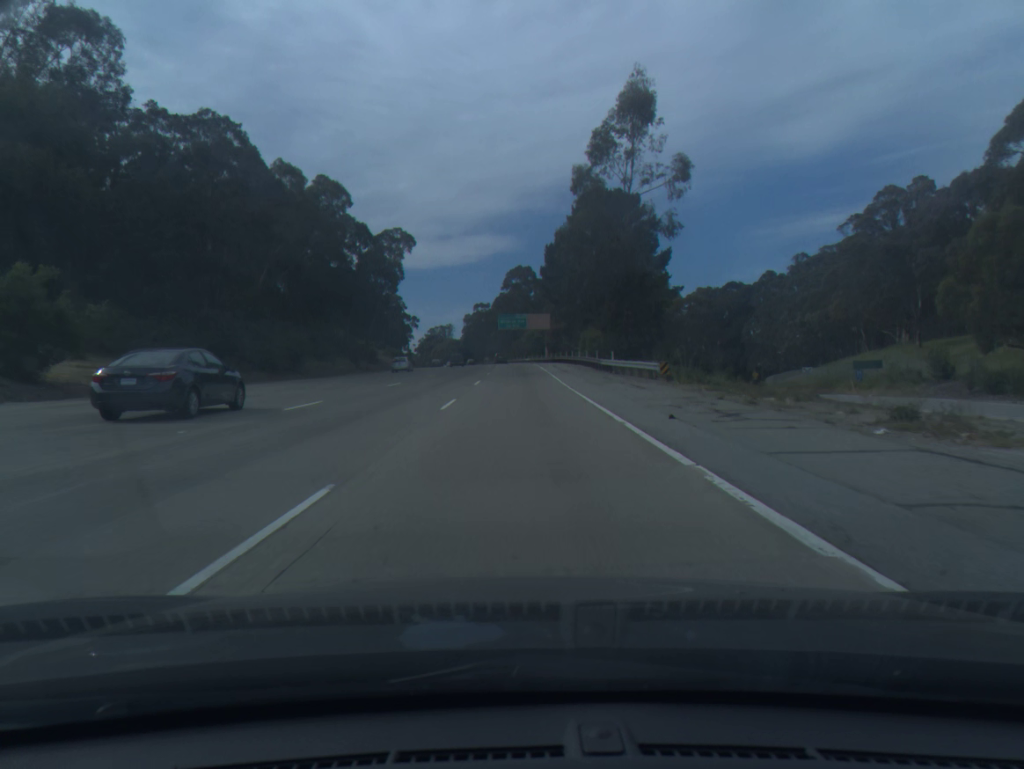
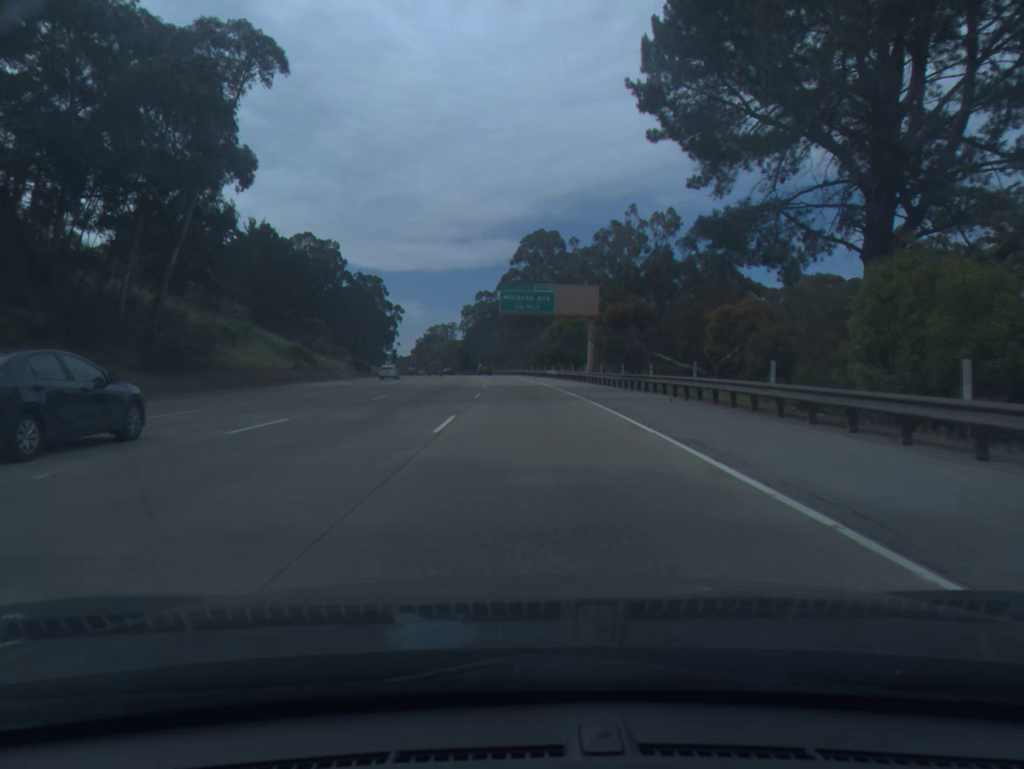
(-0.5, +63.1) m; -1°
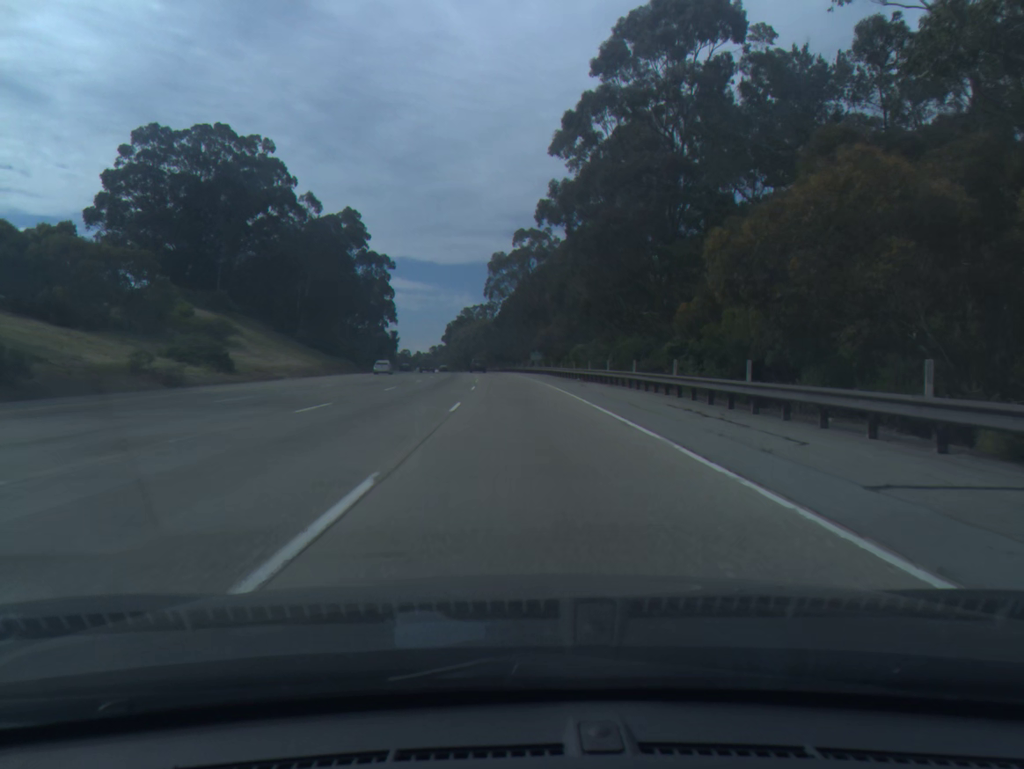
(-2.2, +83.0) m; -4°
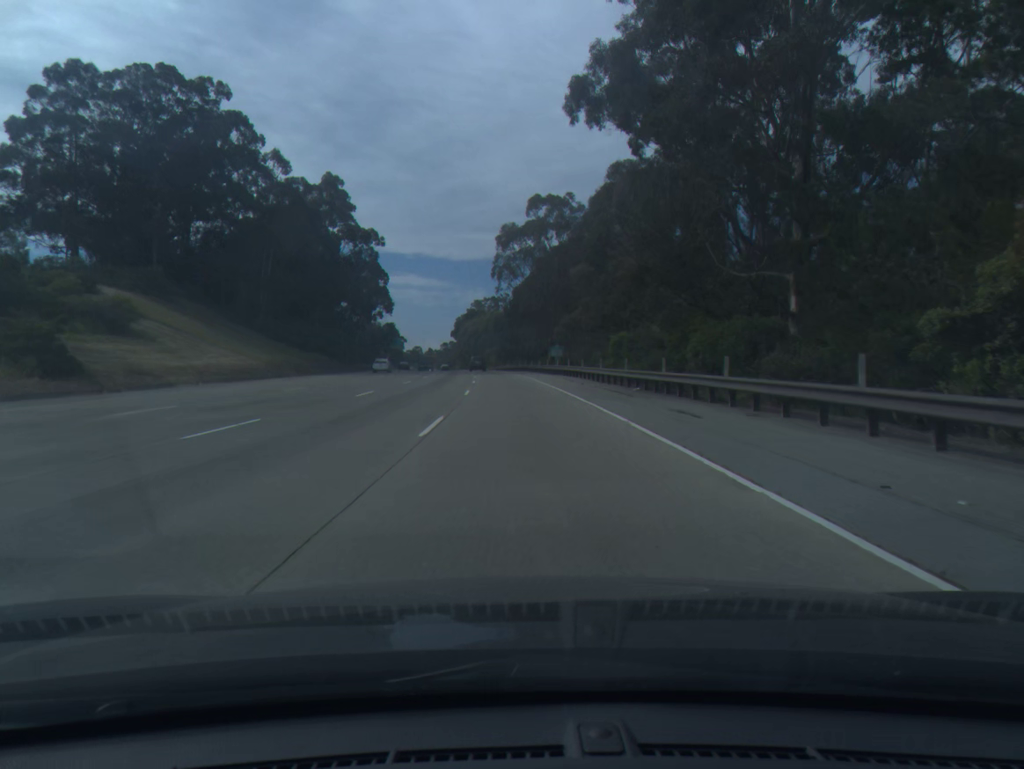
(-0.2, +20.9) m; -1°
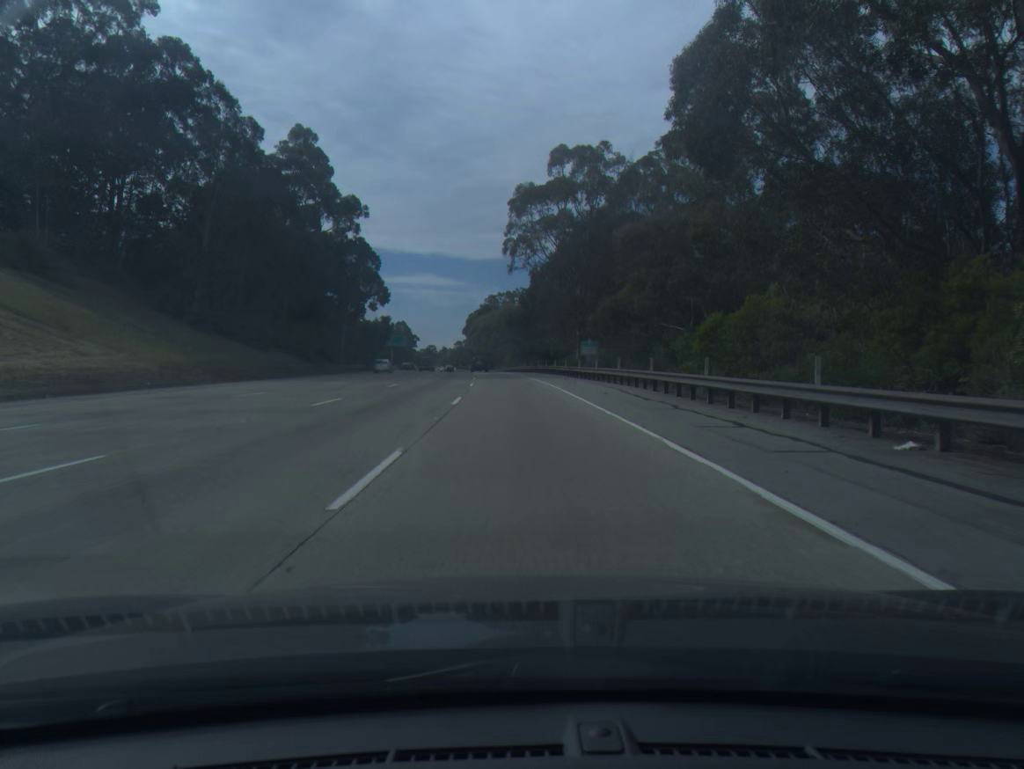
(-0.2, +20.9) m; -1°
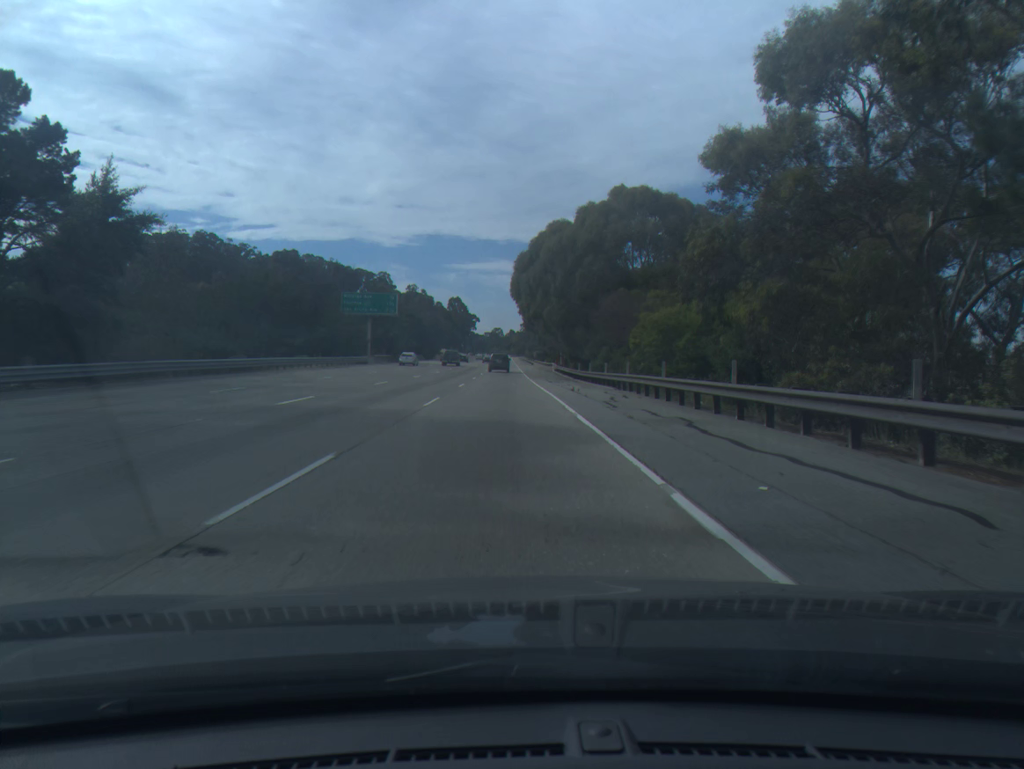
(-4.3, +103.4) m; -5°
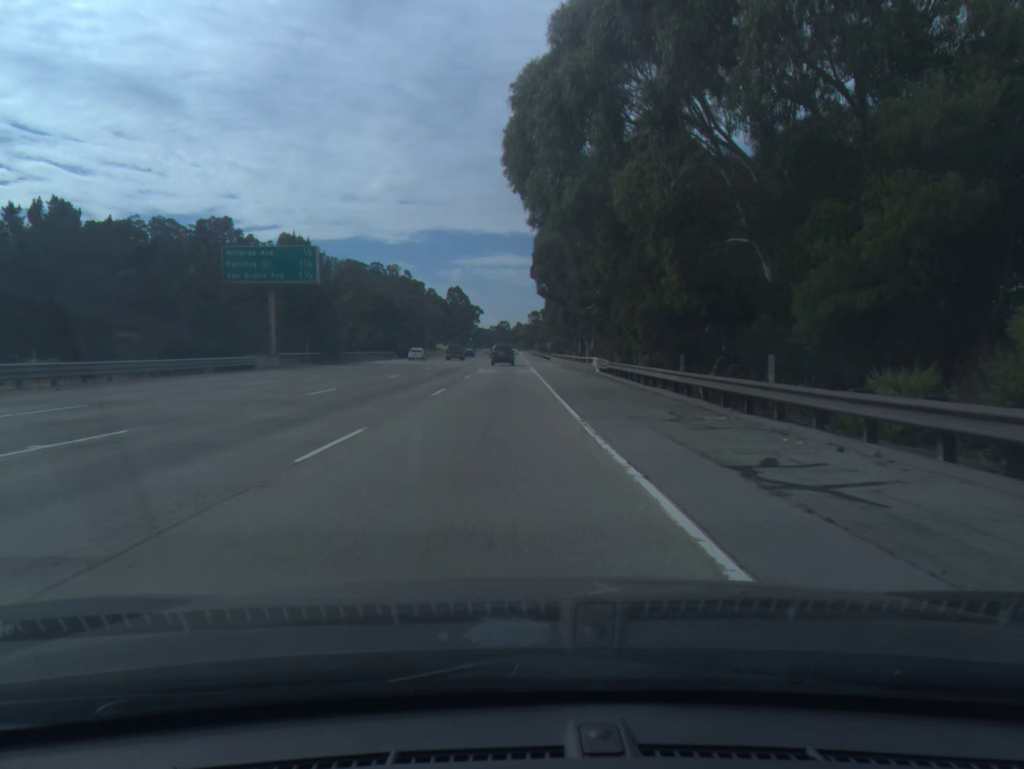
(-0.1, +40.5) m; 0°
